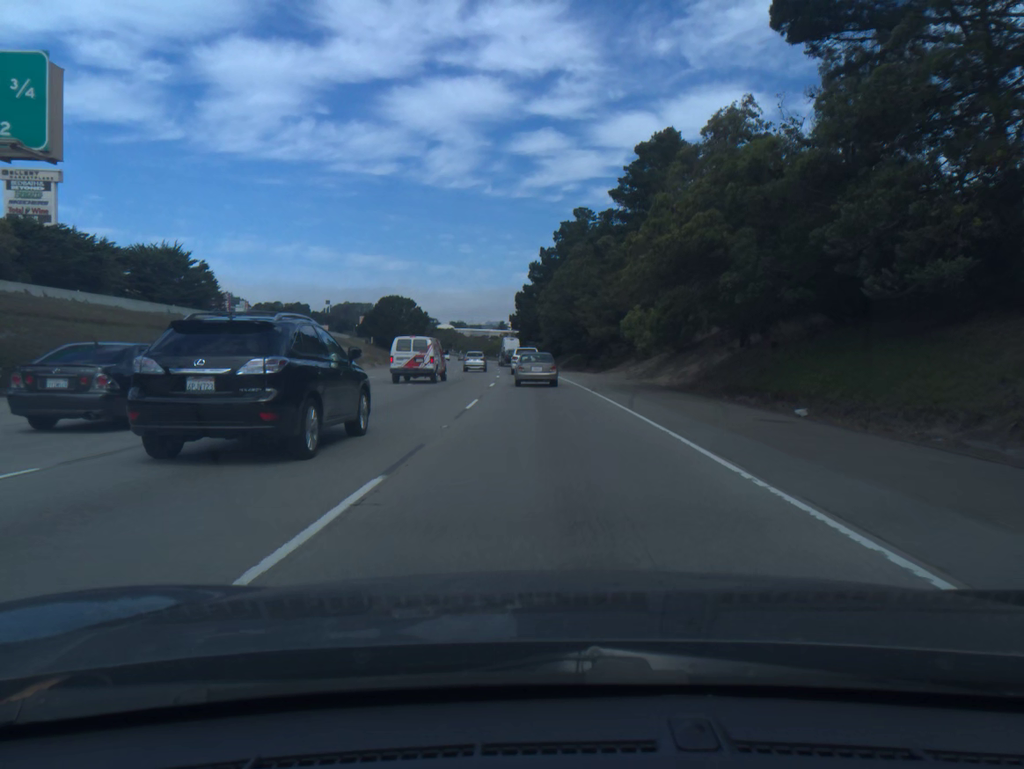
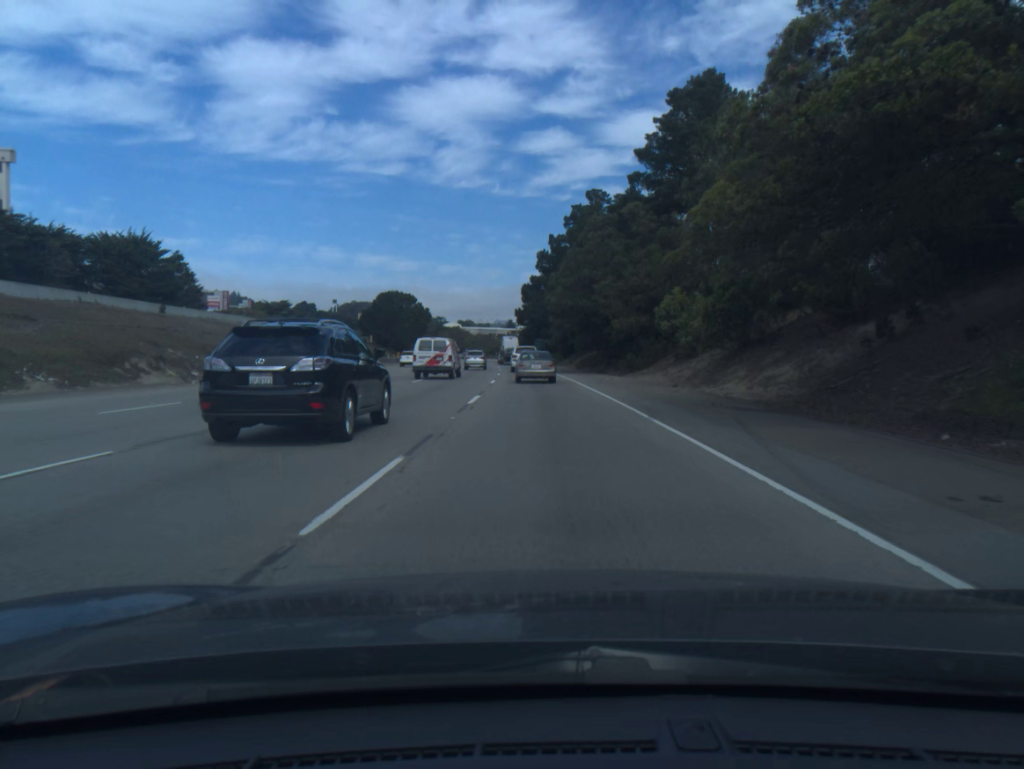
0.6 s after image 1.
(-0.1, +13.3) m; -1°
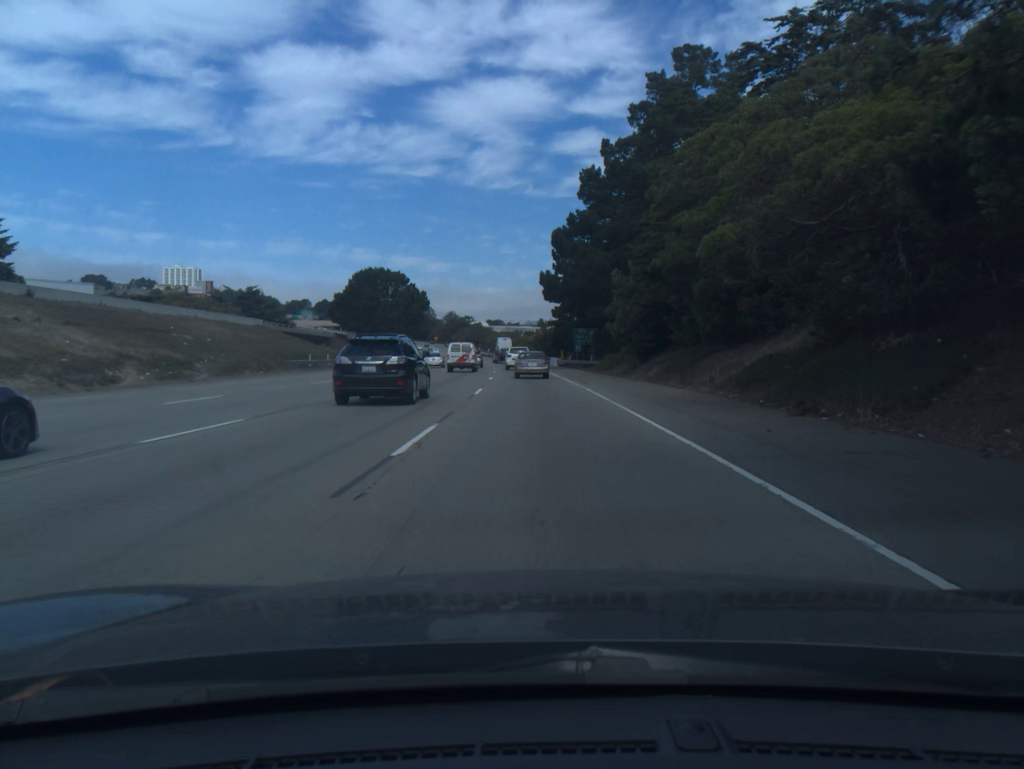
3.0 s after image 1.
(-1.0, +54.0) m; -2°
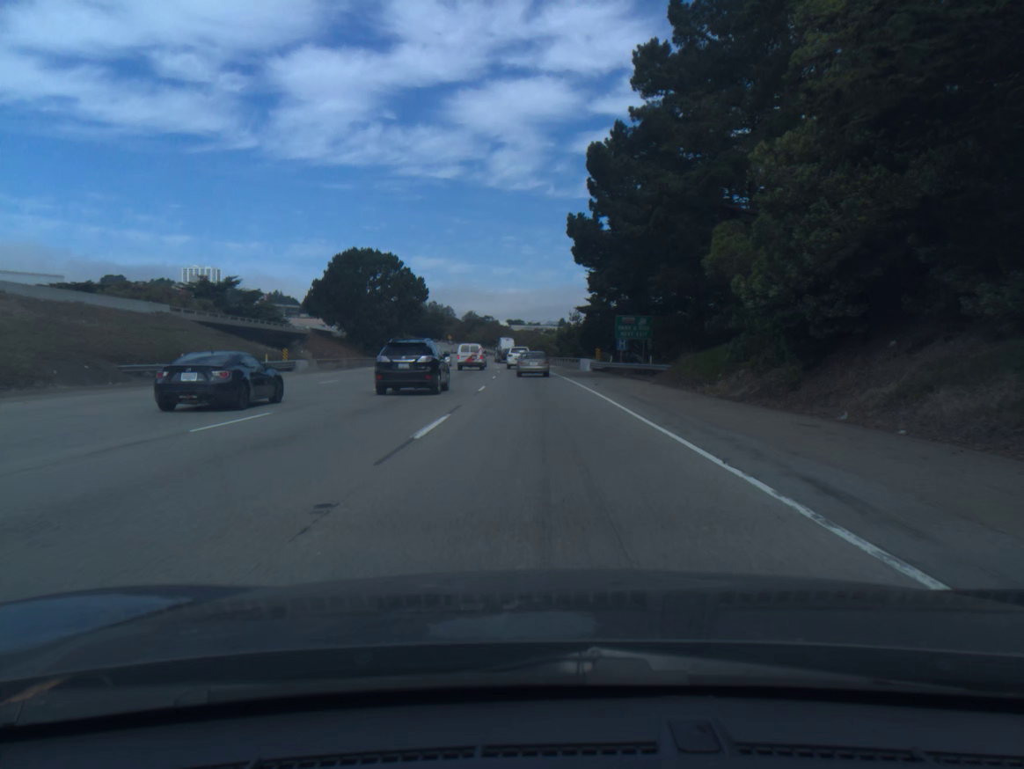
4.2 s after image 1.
(-0.3, +27.5) m; -1°
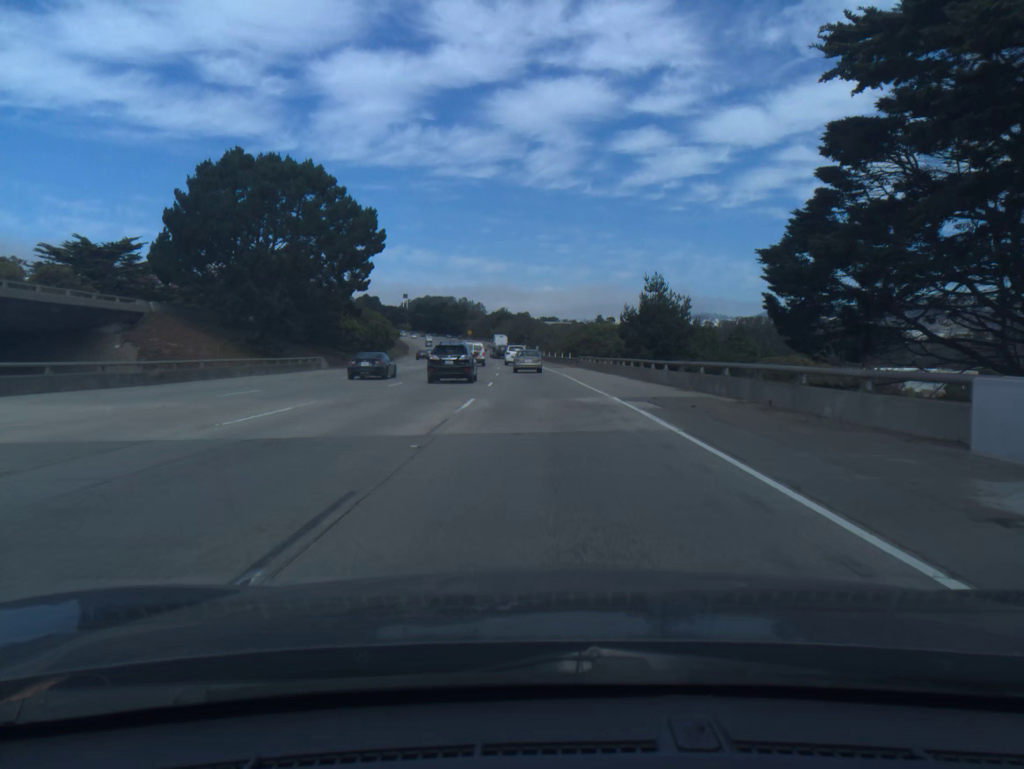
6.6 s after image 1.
(-1.4, +55.7) m; -3°
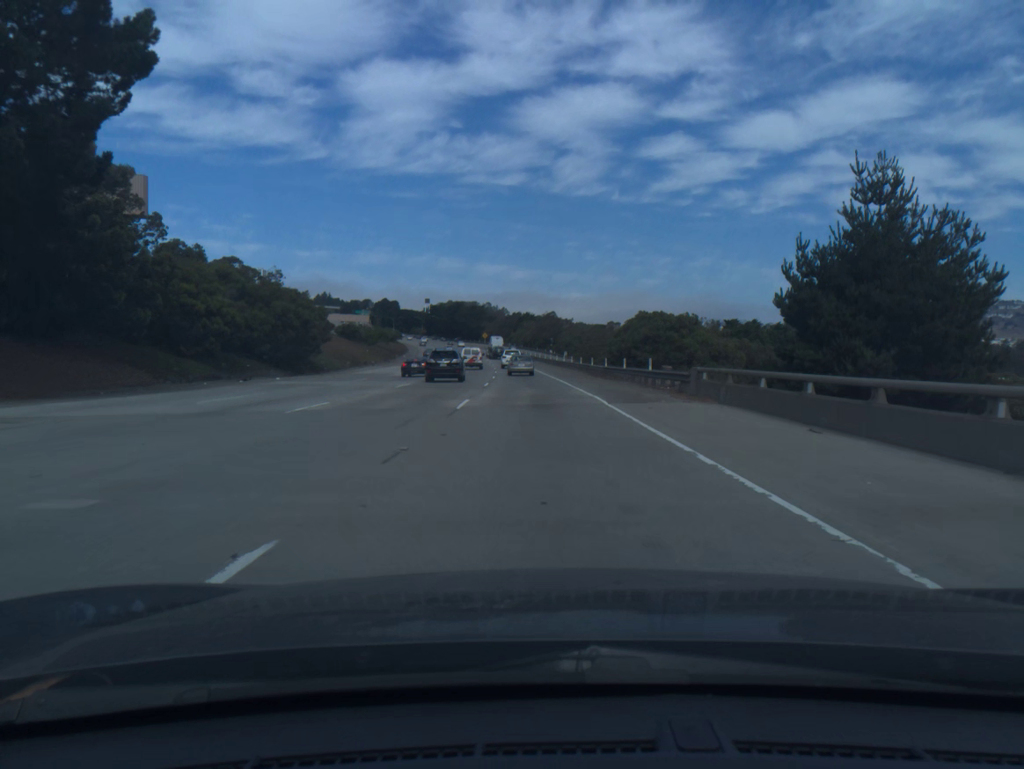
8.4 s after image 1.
(-0.6, +42.5) m; -2°
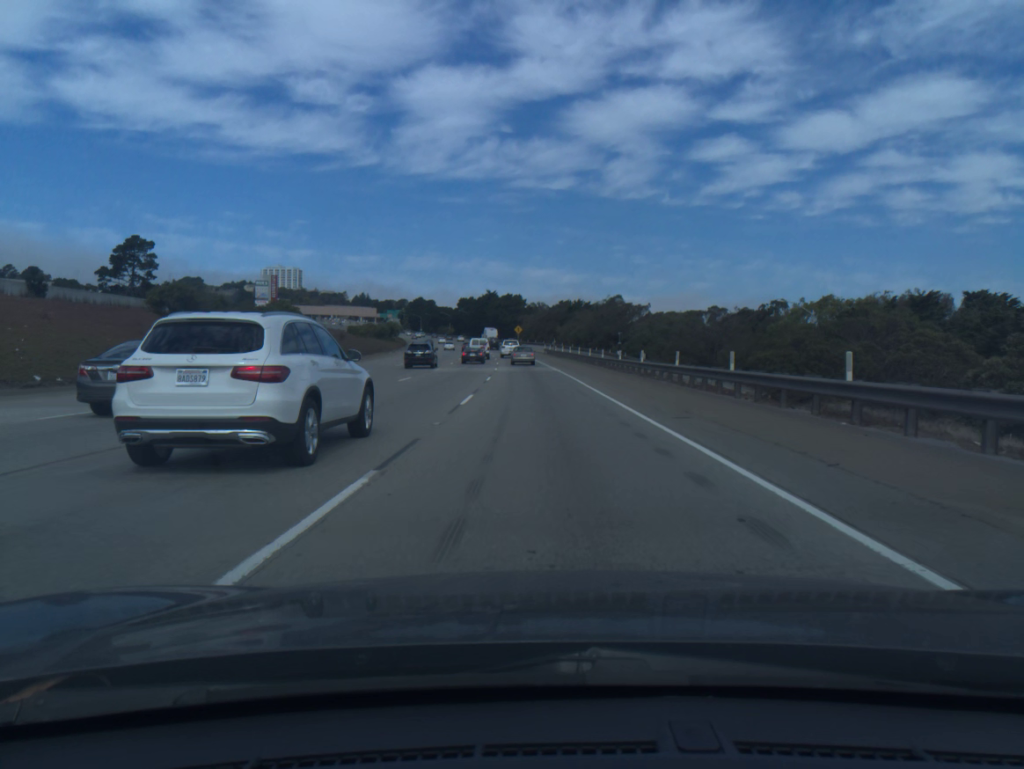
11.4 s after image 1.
(-2.5, +73.2) m; -3°
